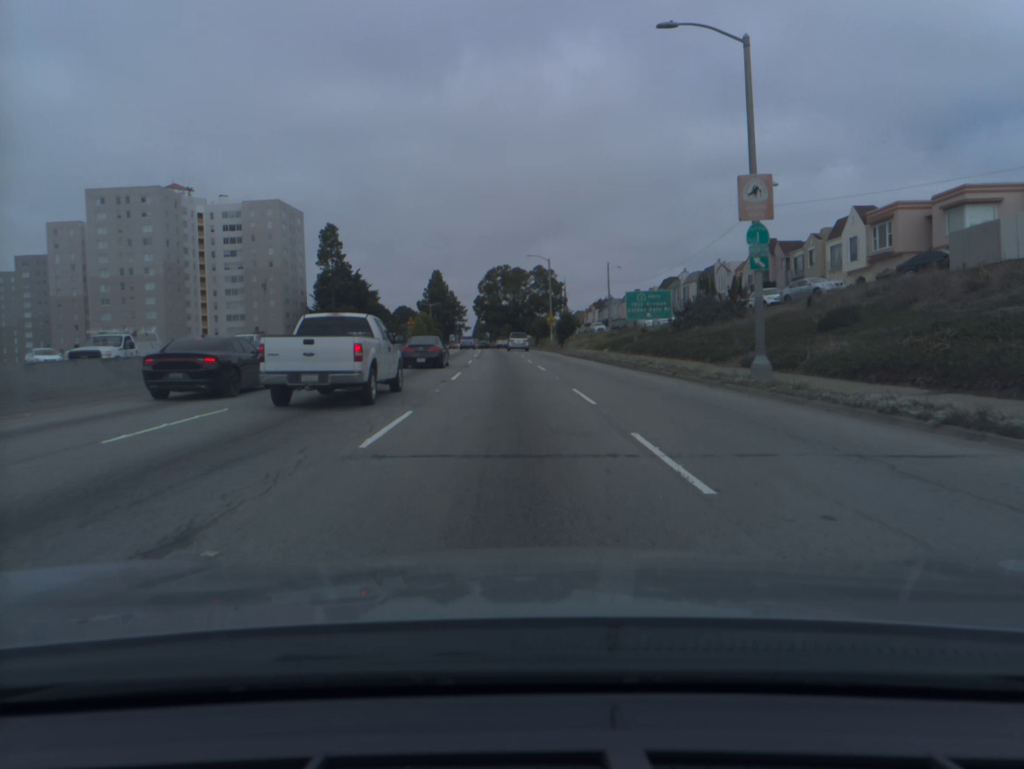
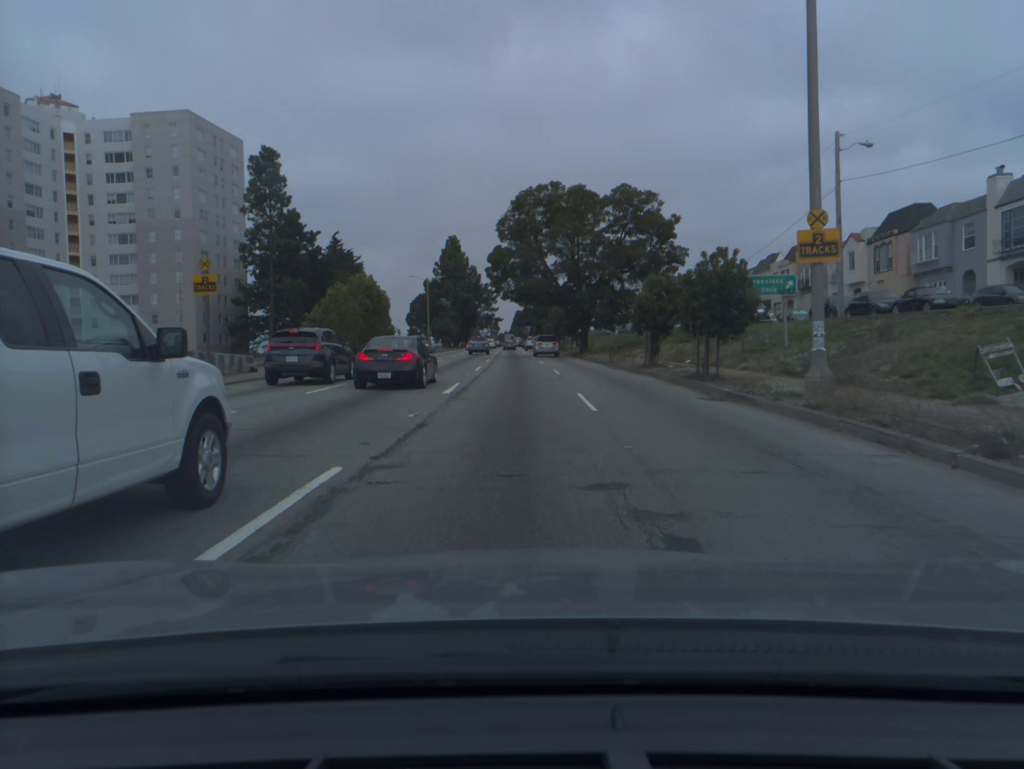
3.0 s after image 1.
(-2.1, +65.4) m; -3°
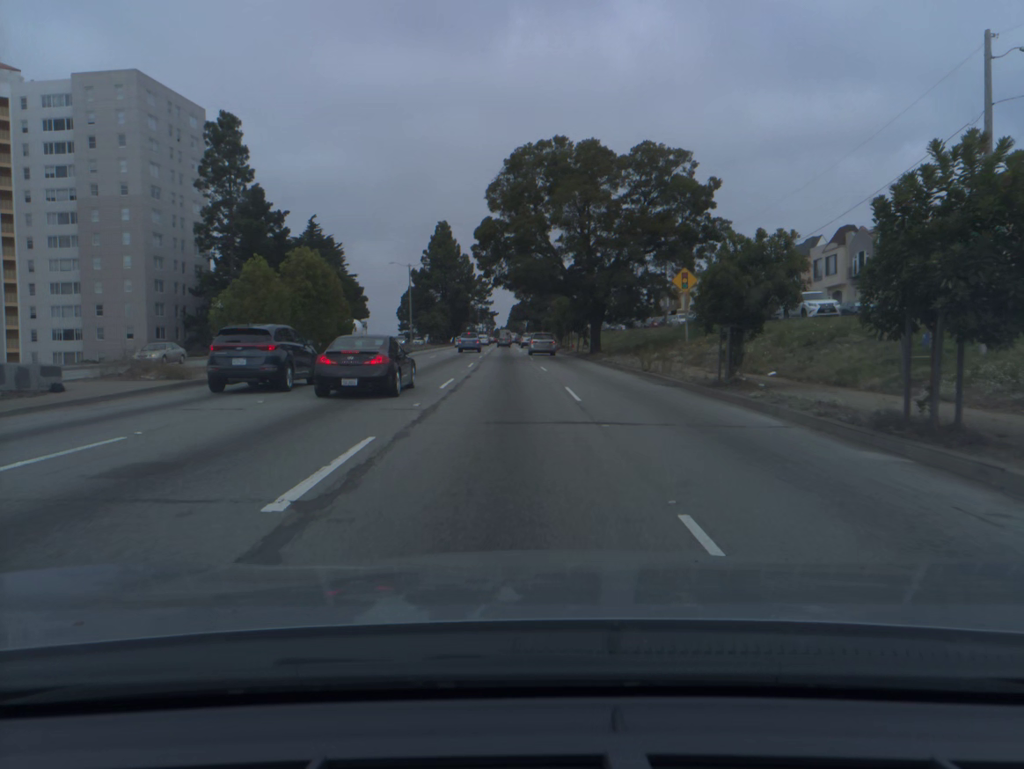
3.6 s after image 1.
(0.0, +12.6) m; 0°
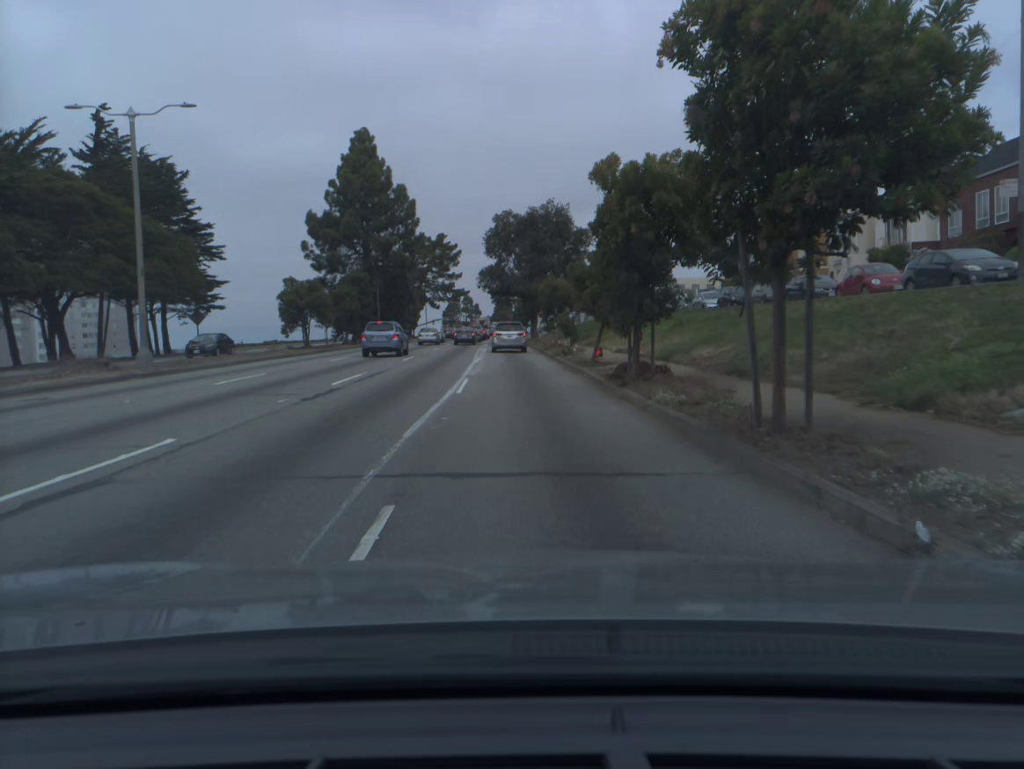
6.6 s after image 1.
(+0.8, +59.3) m; +1°
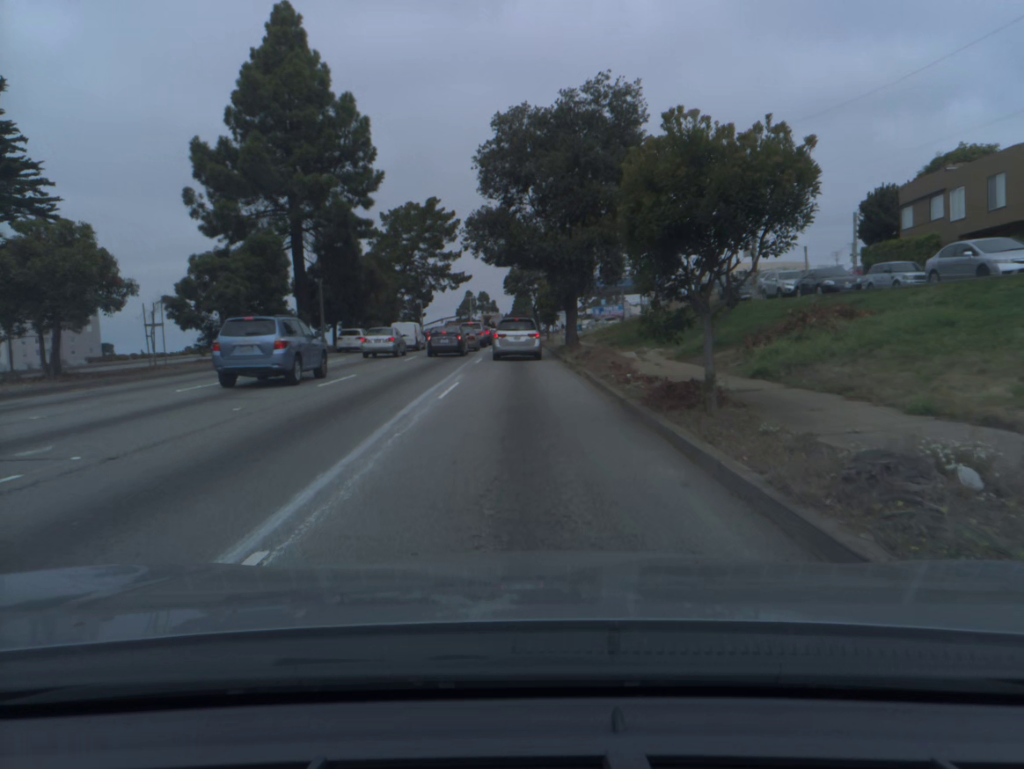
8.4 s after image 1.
(-0.6, +31.4) m; -2°
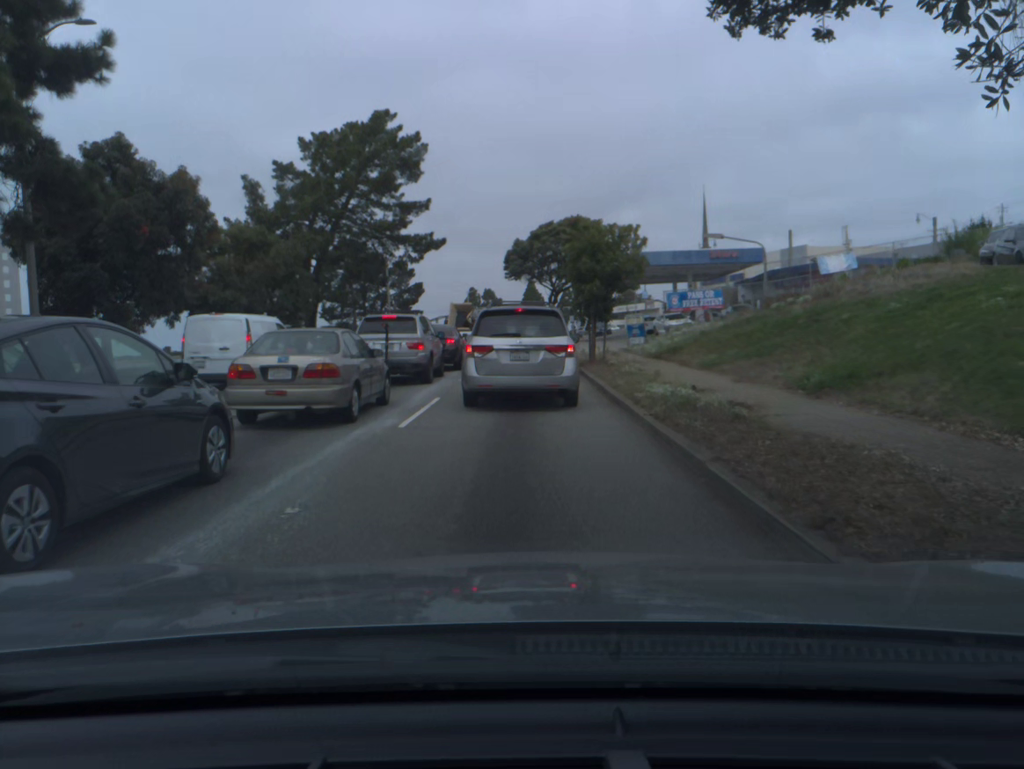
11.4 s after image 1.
(-0.2, +34.0) m; -1°
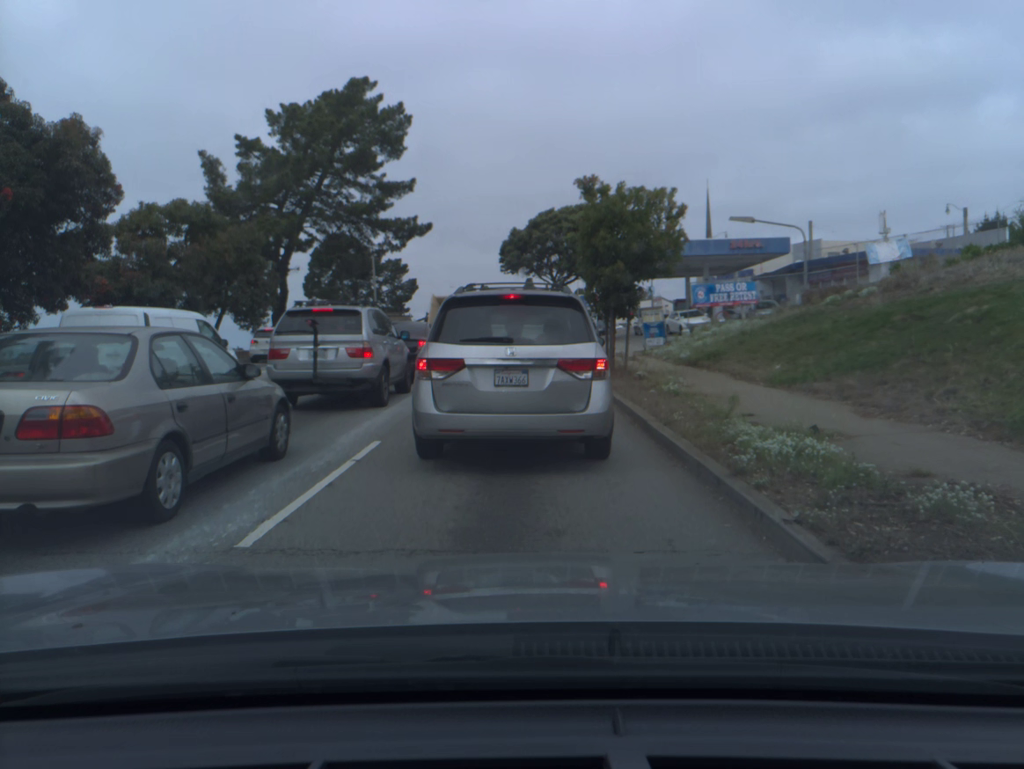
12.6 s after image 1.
(0.0, +6.2) m; 0°
